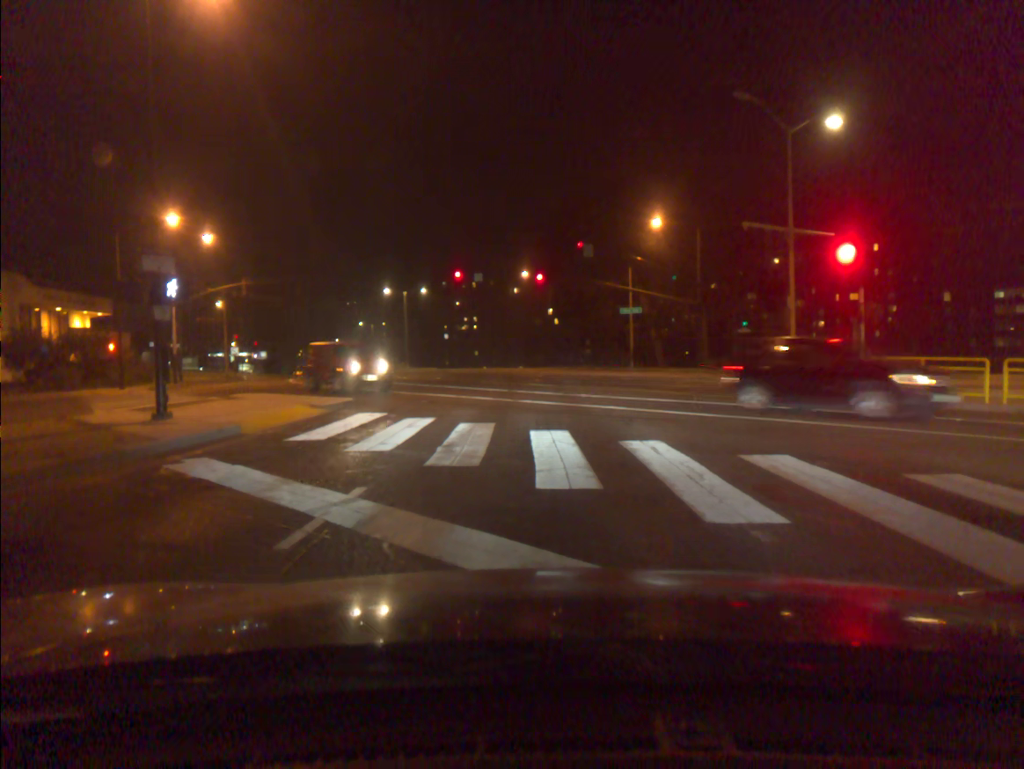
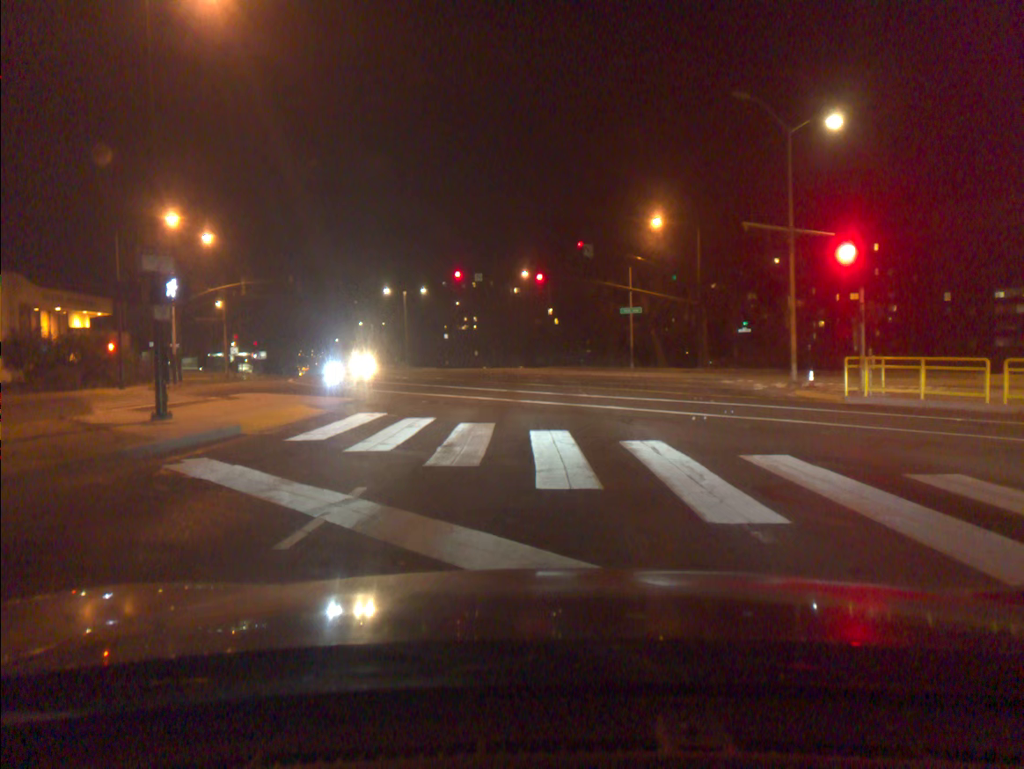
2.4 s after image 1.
(0.0, 0.0) m; 0°
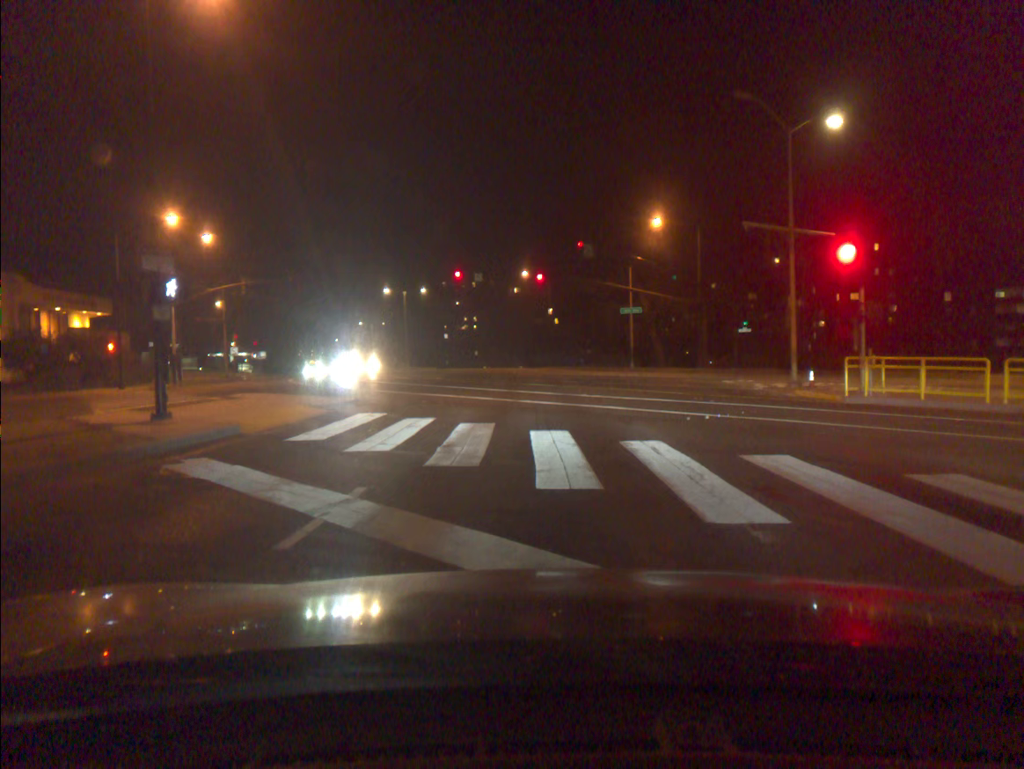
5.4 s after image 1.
(0.0, 0.0) m; 0°
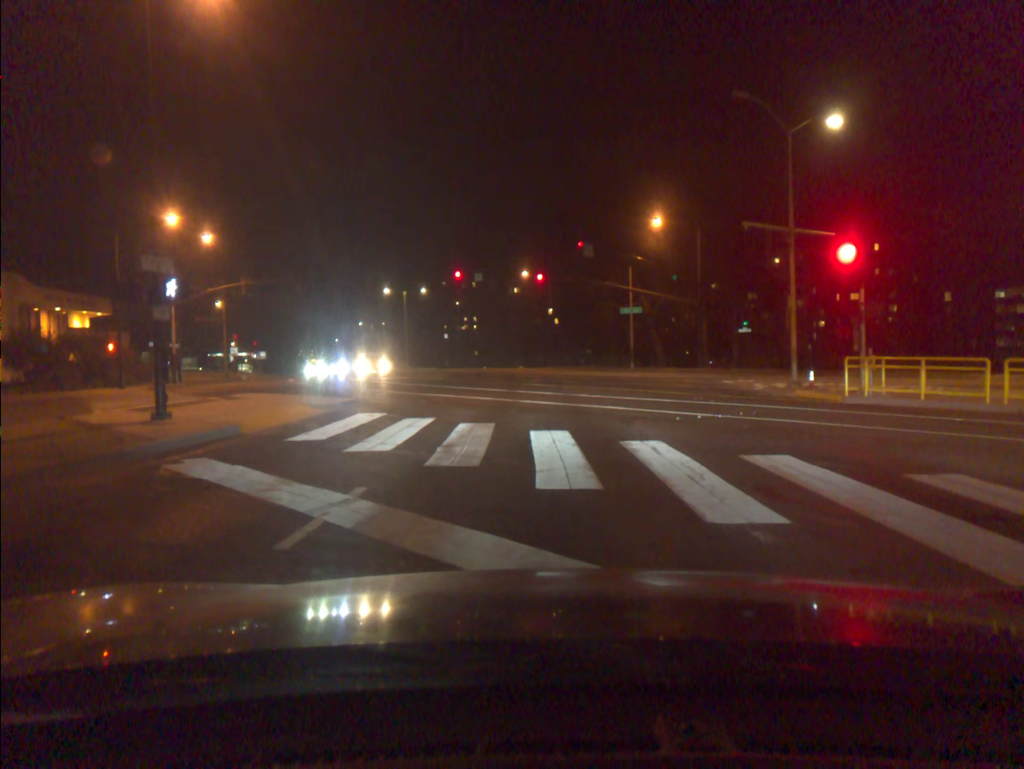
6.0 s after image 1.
(0.0, 0.0) m; 0°
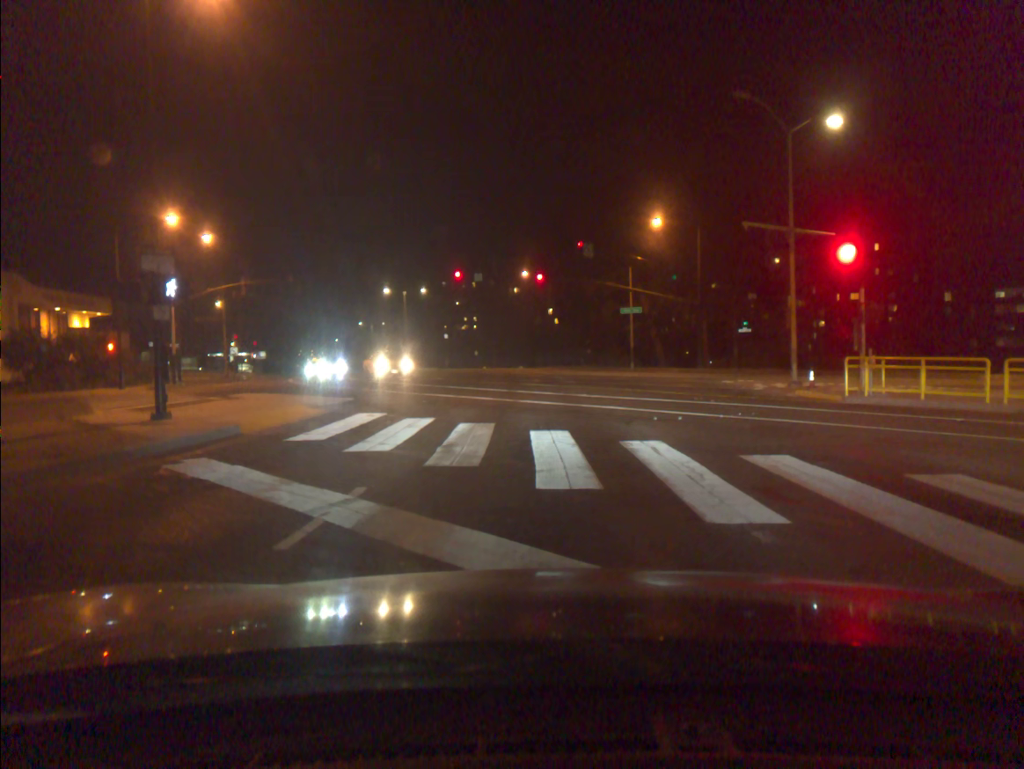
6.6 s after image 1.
(0.0, 0.0) m; 0°
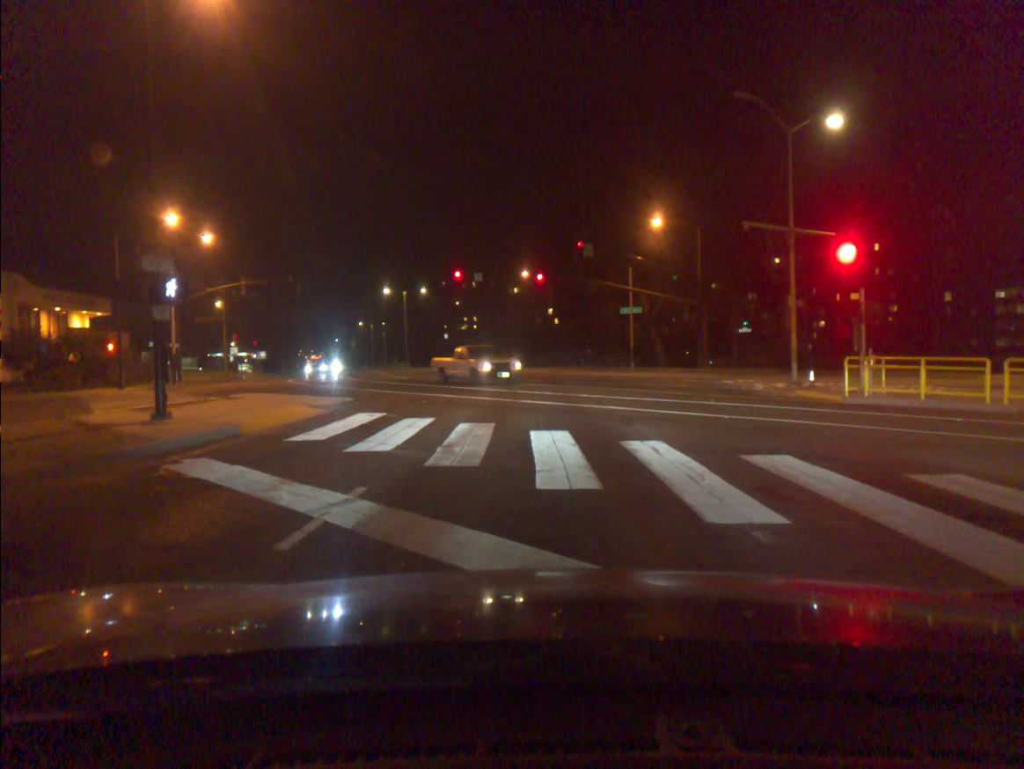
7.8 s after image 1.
(0.0, 0.0) m; 0°
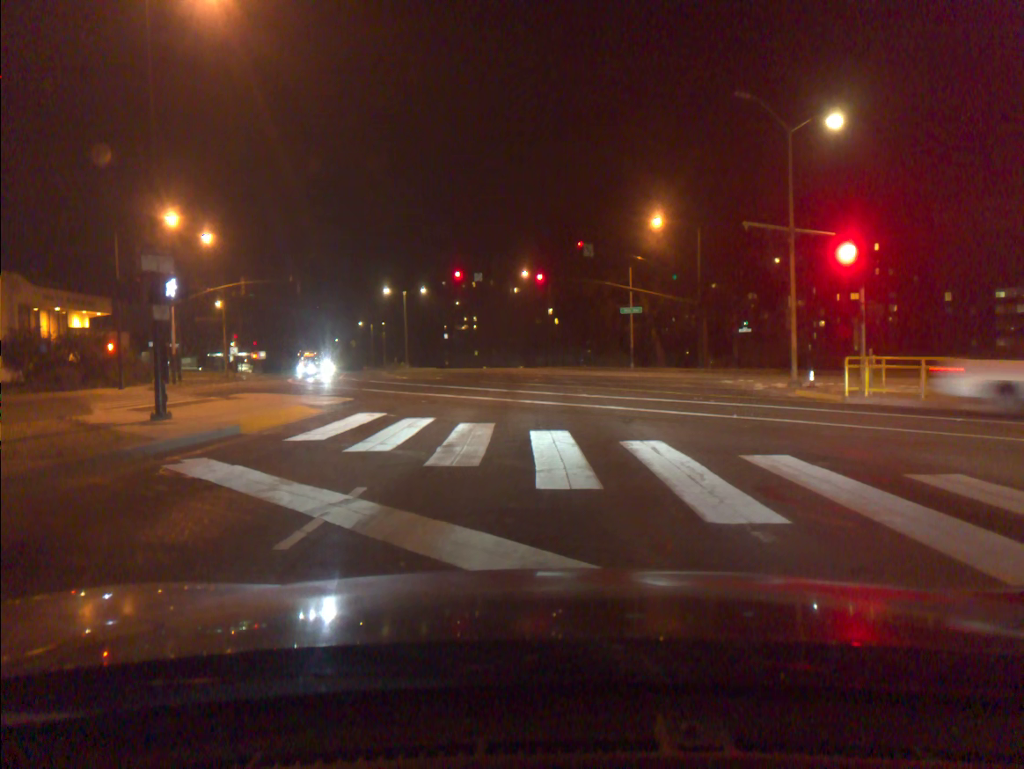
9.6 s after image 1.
(0.0, 0.0) m; 0°
